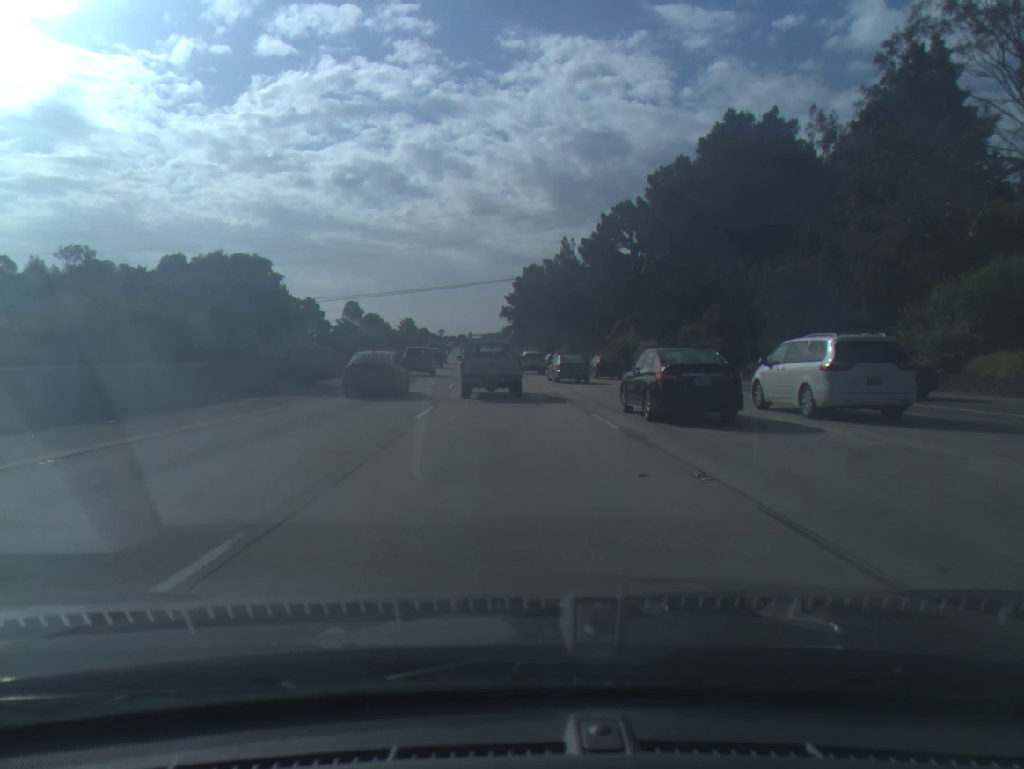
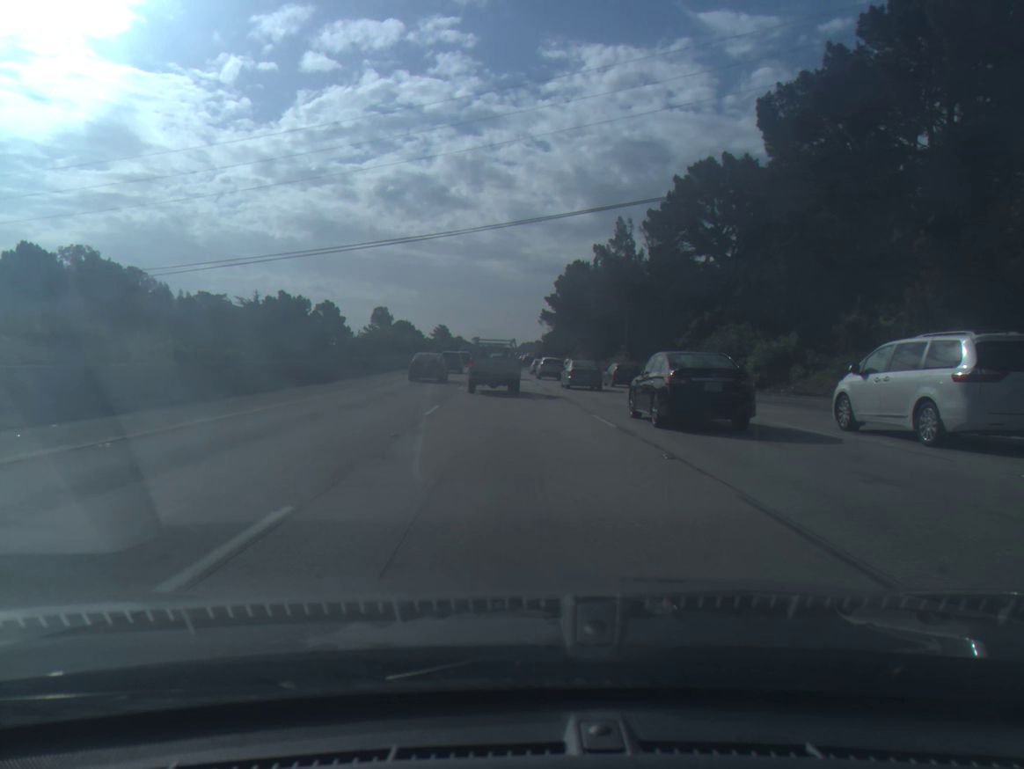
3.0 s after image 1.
(-0.7, +28.2) m; -3°
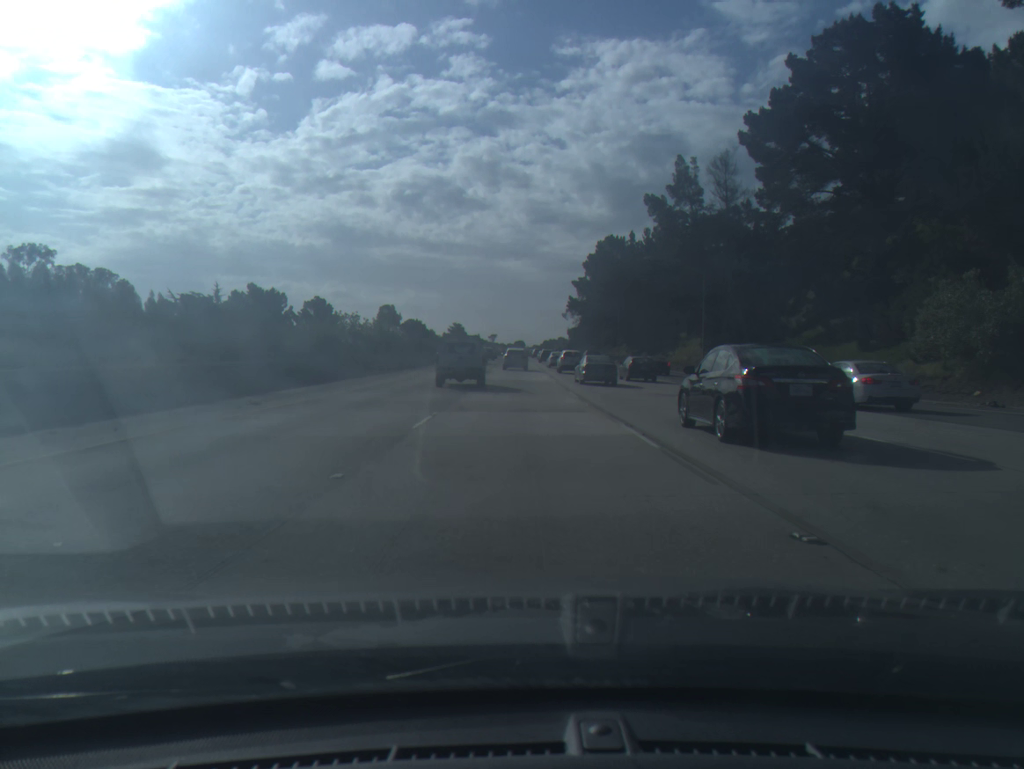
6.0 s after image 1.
(-0.6, +32.9) m; -2°
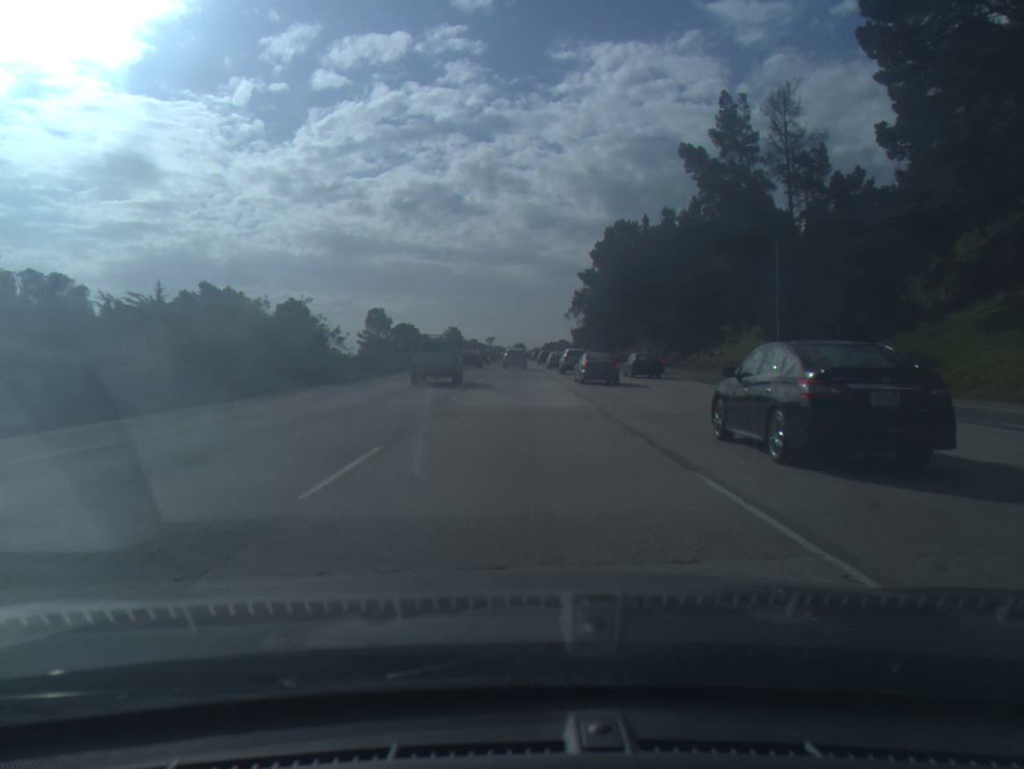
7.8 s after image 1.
(0.0, +21.2) m; 0°
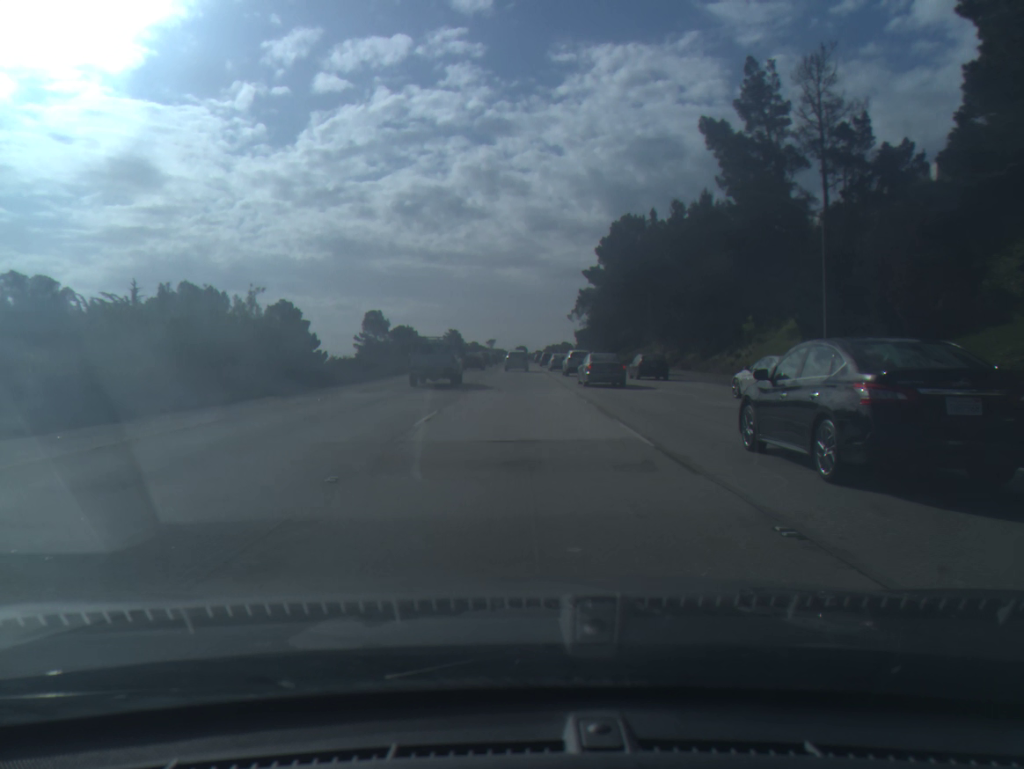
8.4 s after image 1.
(0.0, +7.6) m; 0°
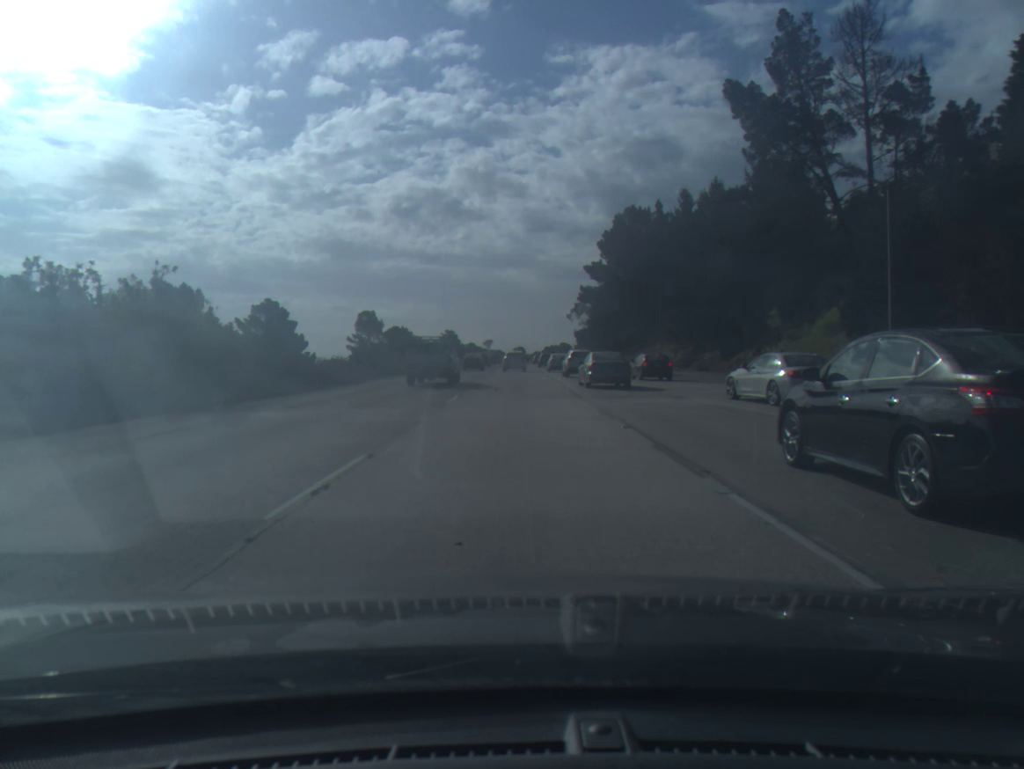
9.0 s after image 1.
(0.0, +7.9) m; 0°
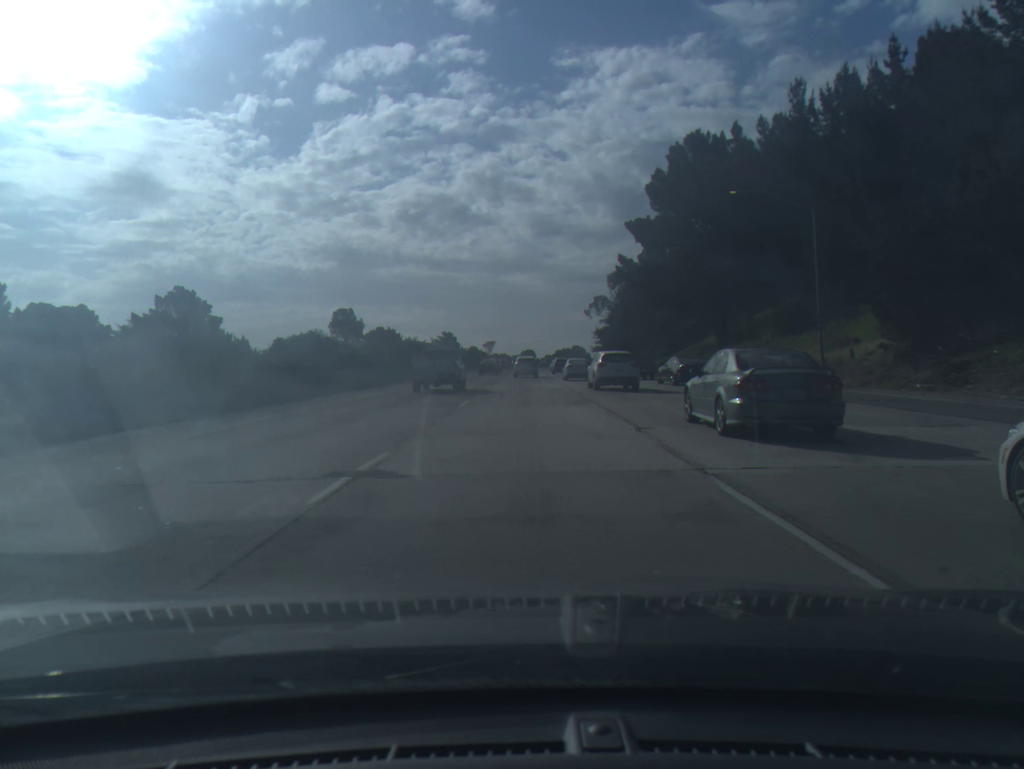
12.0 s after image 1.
(-0.2, +43.3) m; -1°
